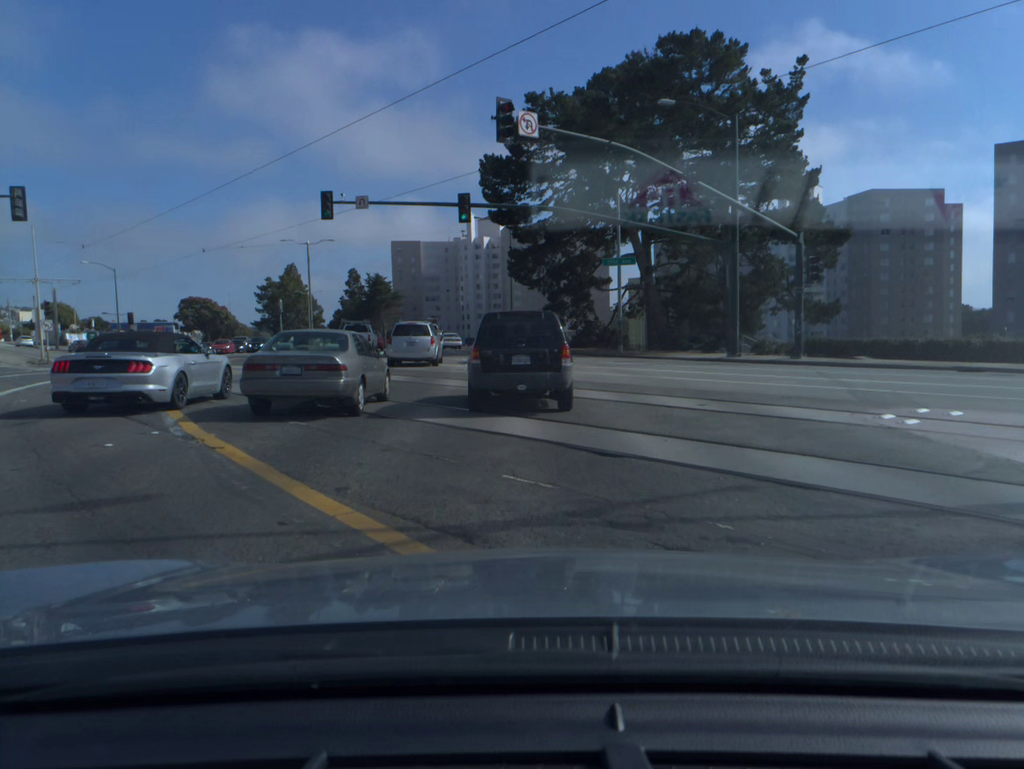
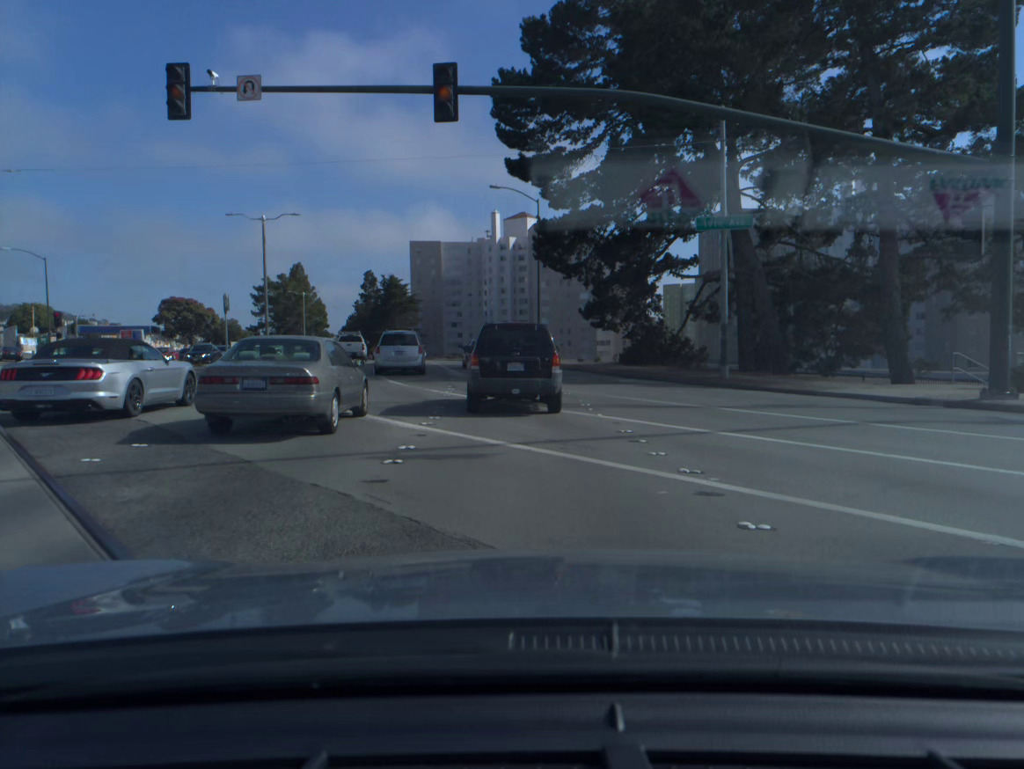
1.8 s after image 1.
(-0.2, +18.5) m; -2°
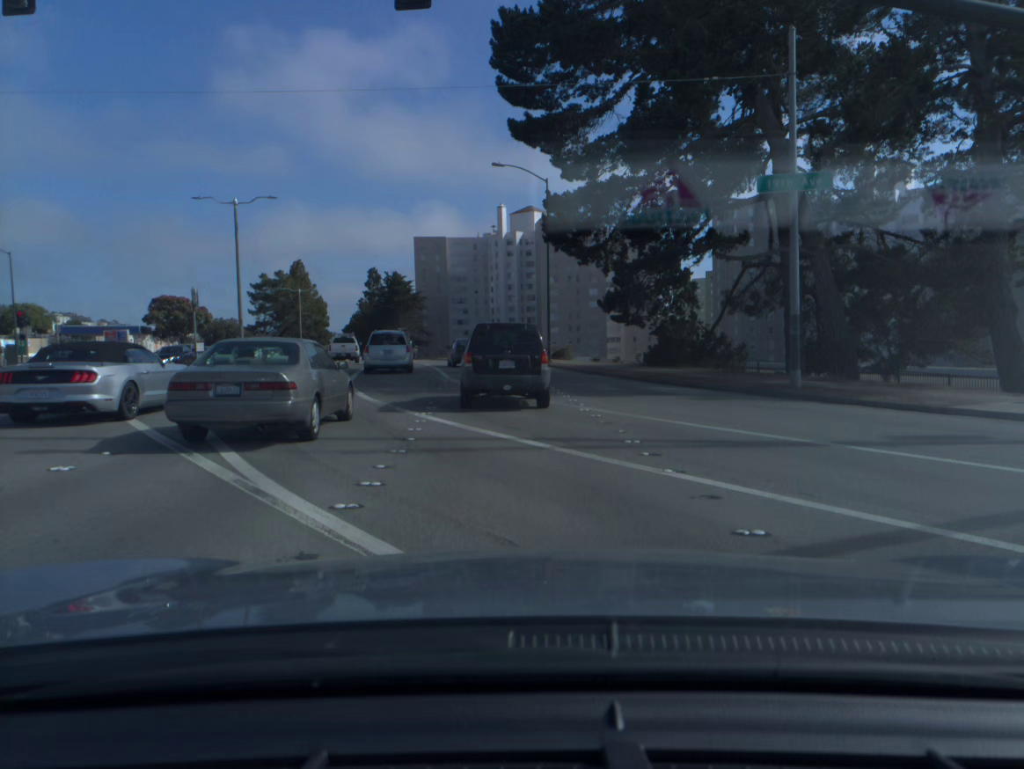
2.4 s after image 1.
(0.0, +6.3) m; 0°
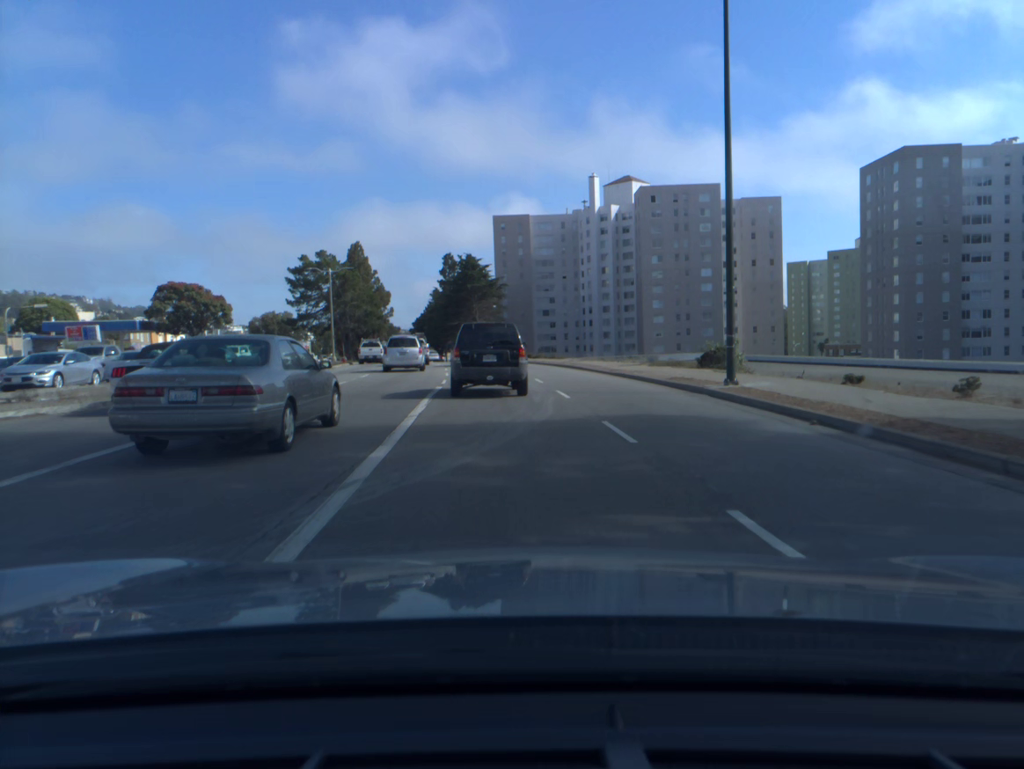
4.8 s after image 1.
(-1.4, +27.5) m; -7°
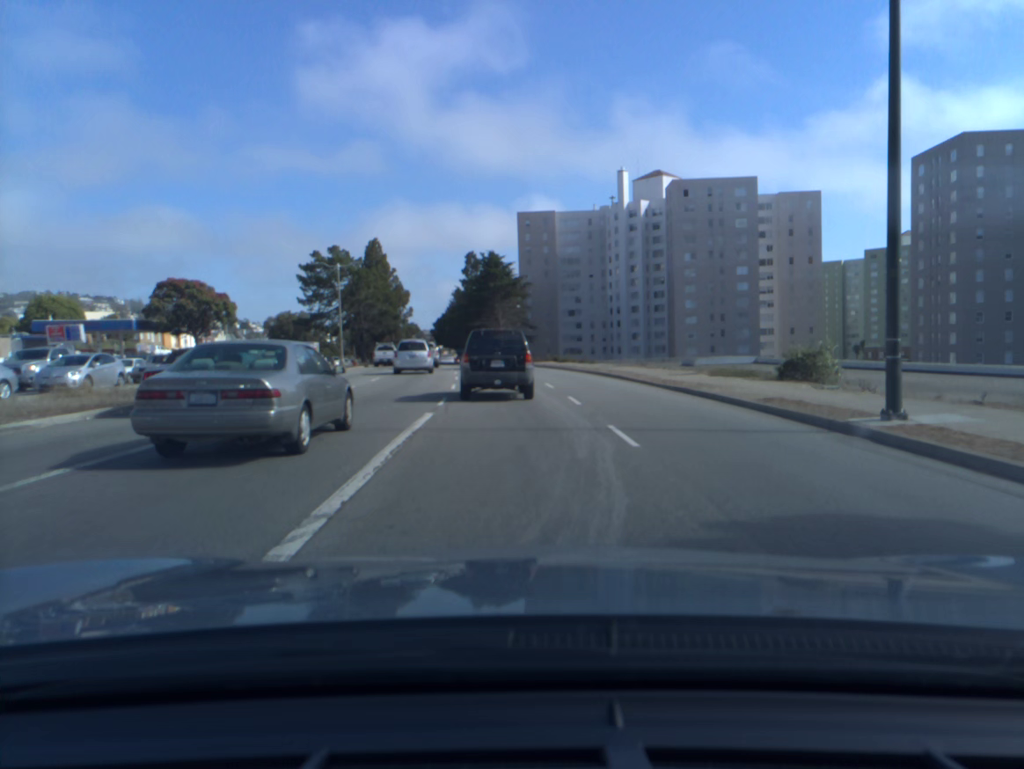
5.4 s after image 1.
(-0.1, +7.4) m; -2°
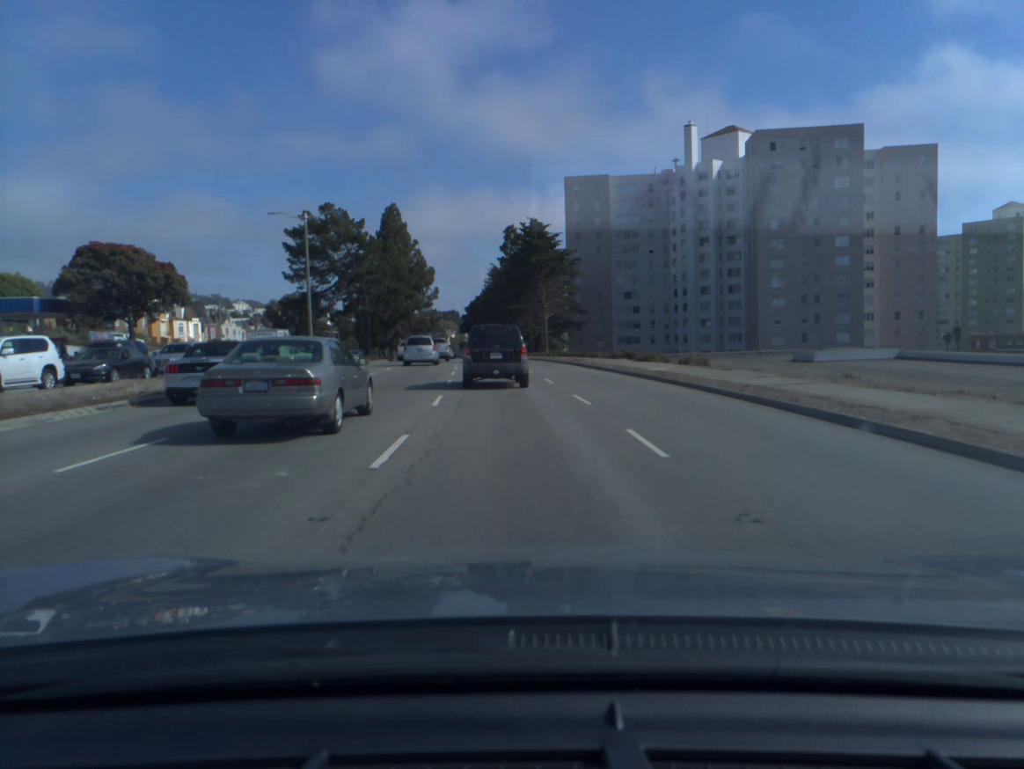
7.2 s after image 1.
(-0.6, +23.4) m; -3°
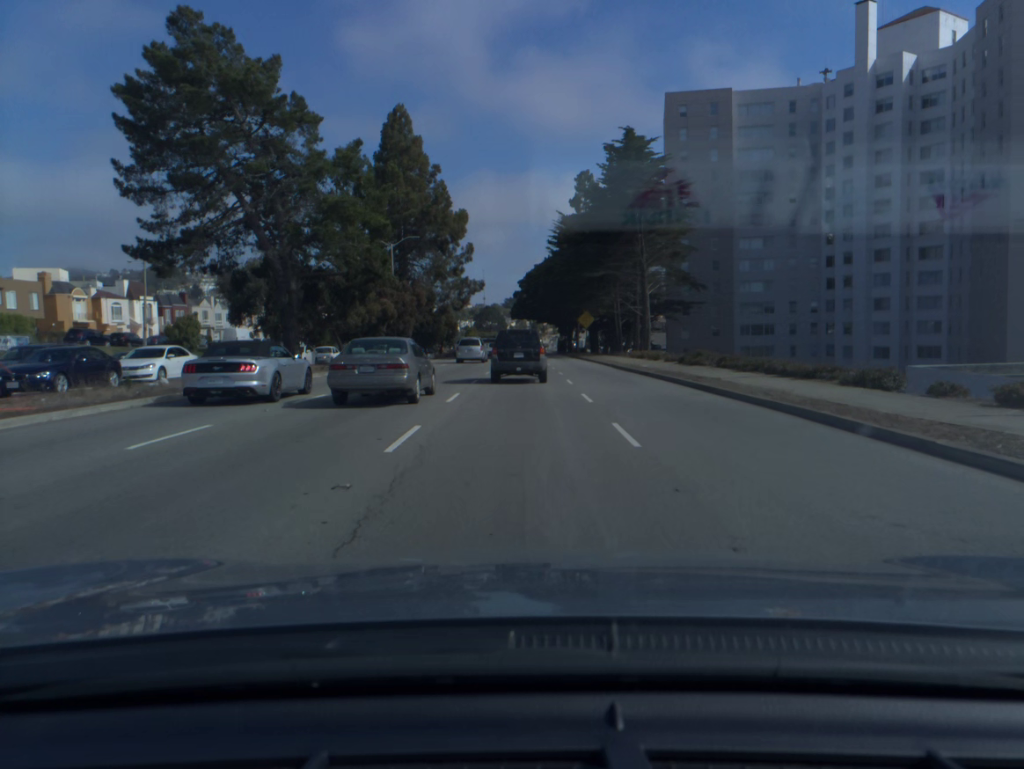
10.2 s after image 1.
(-2.0, +43.2) m; -5°
